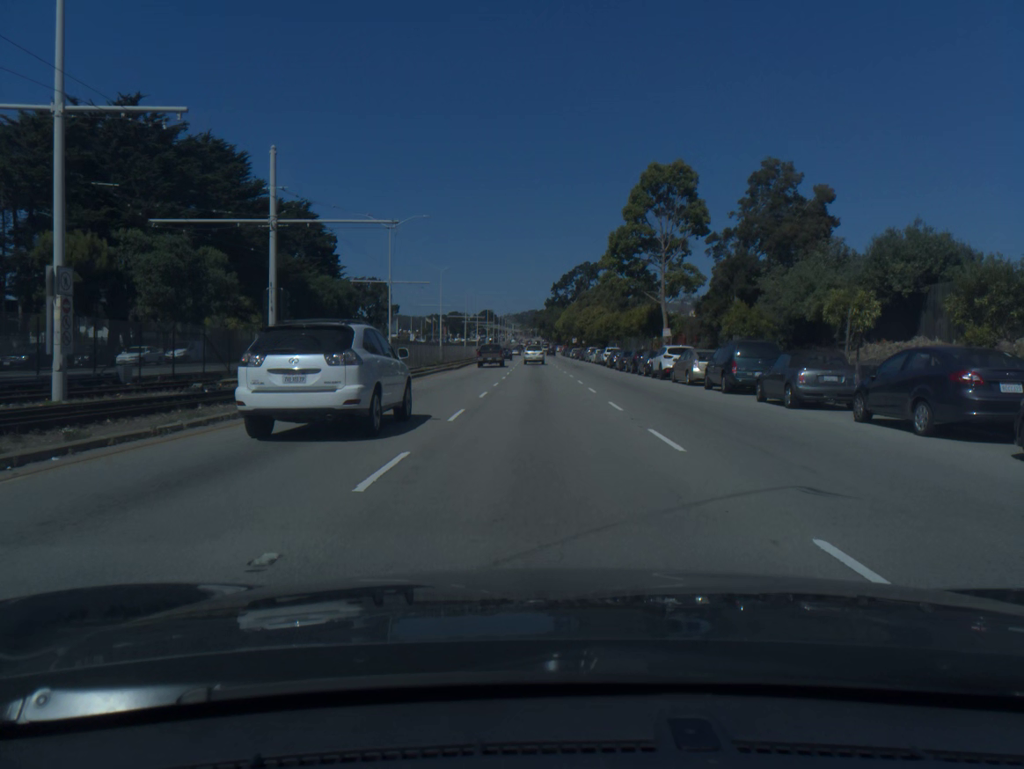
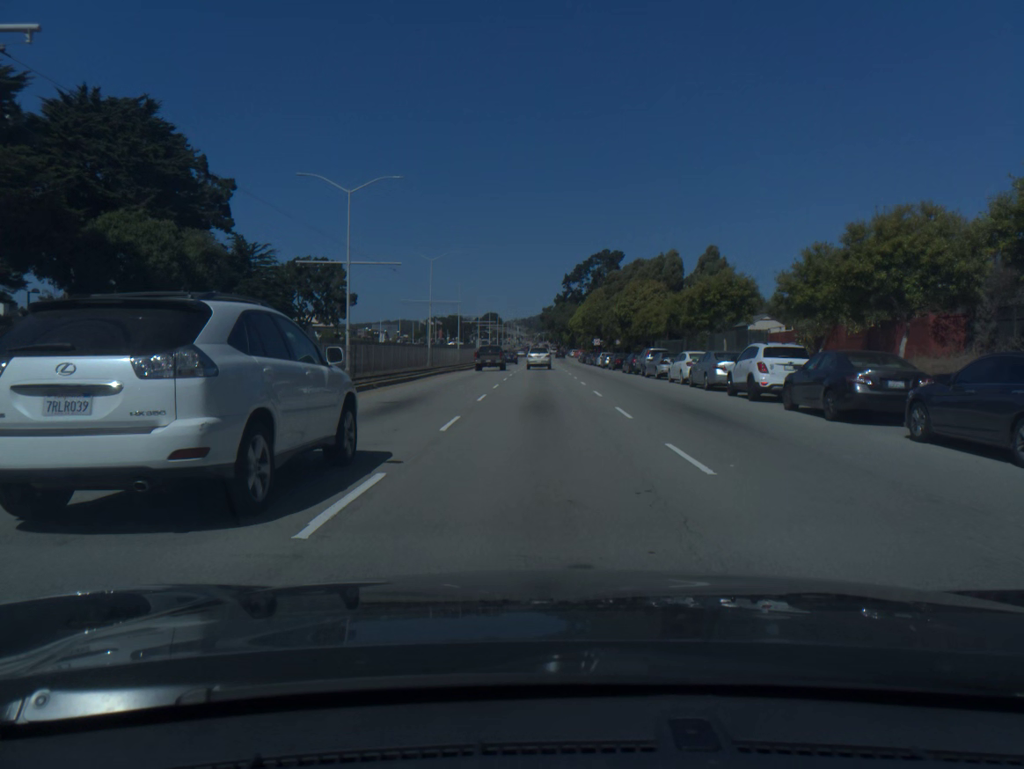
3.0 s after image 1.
(-0.3, +45.2) m; -1°
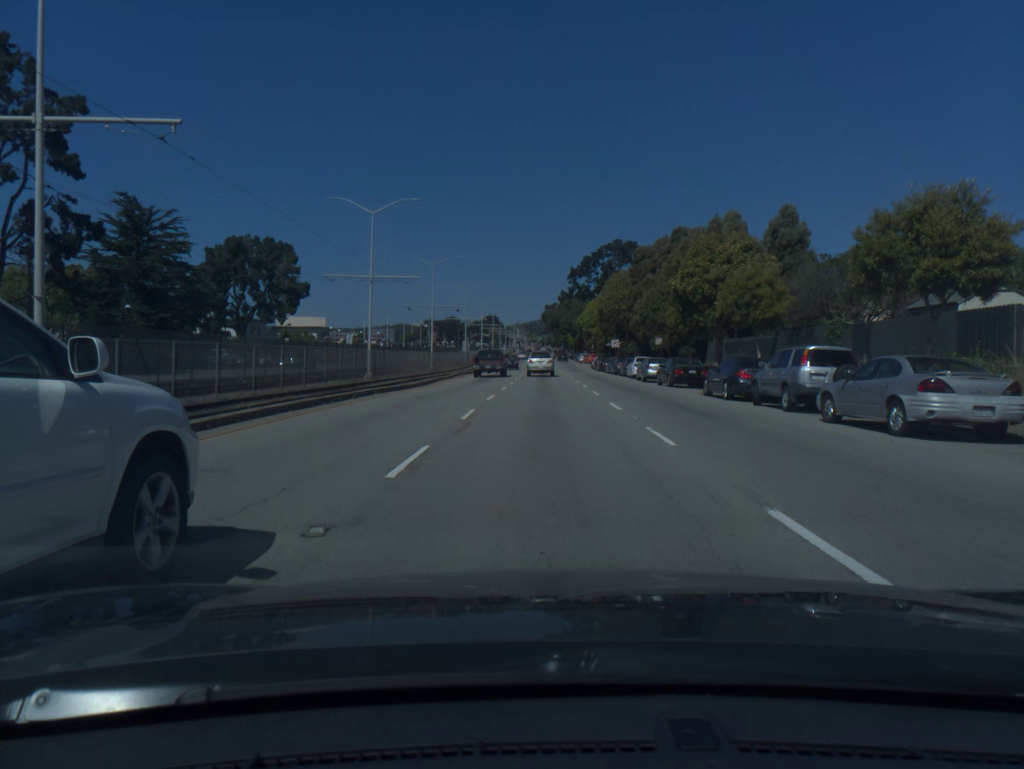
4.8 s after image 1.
(0.0, +26.6) m; 0°
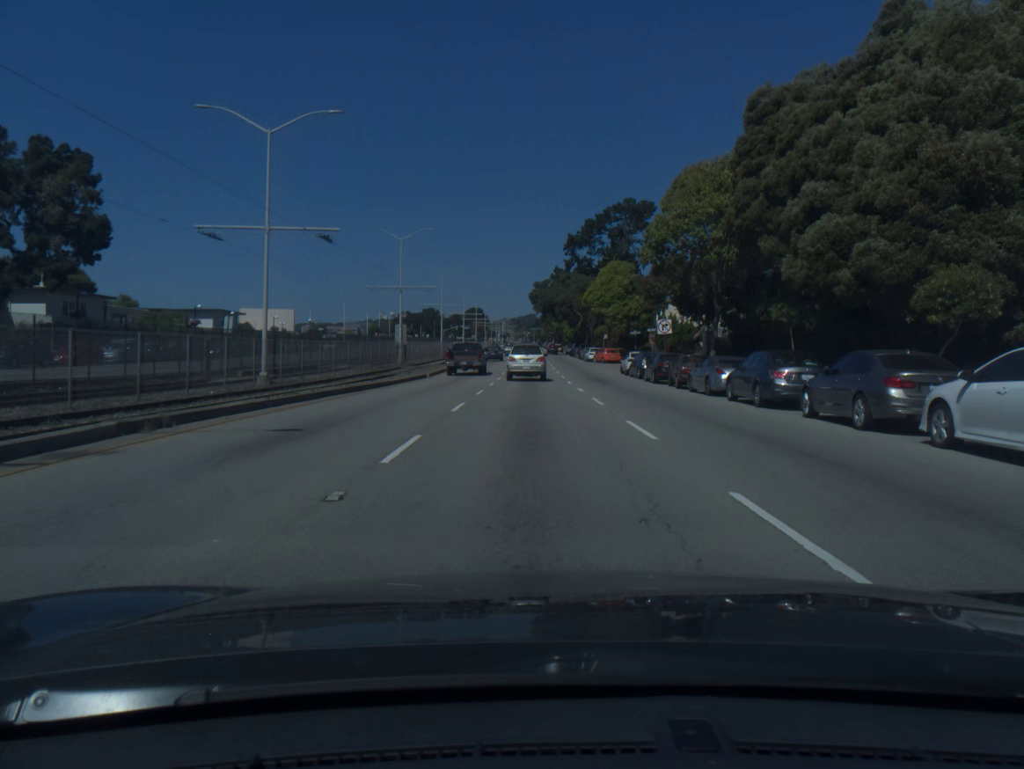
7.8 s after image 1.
(+0.2, +42.8) m; +1°
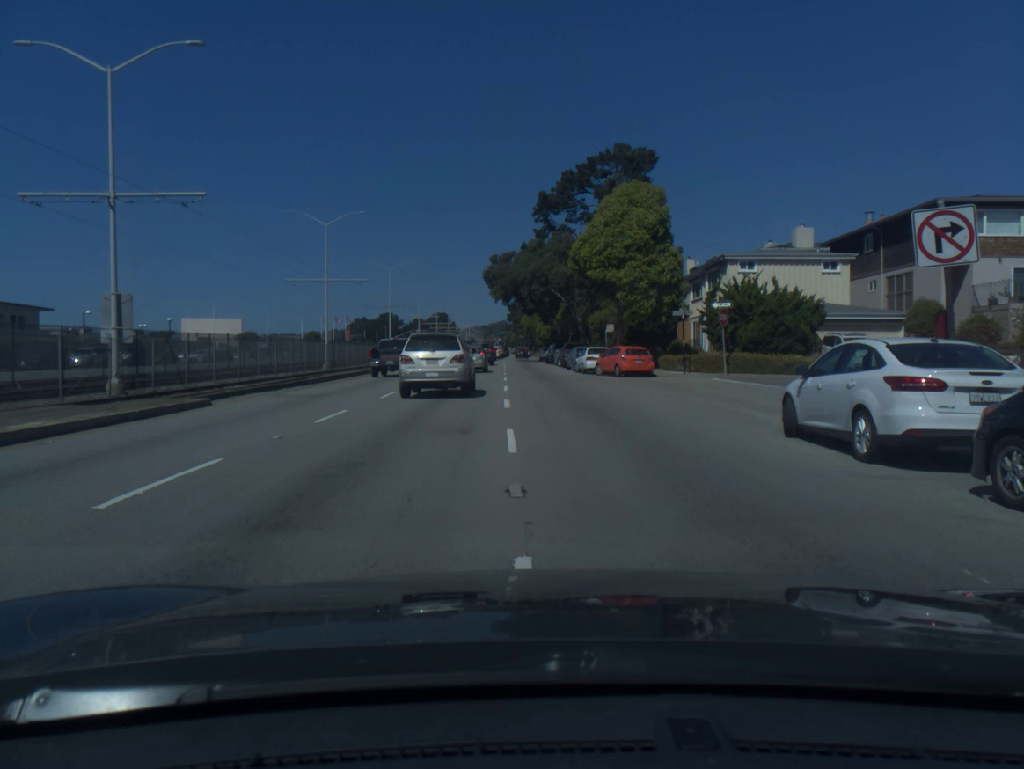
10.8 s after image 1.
(+1.1, +38.7) m; +2°
